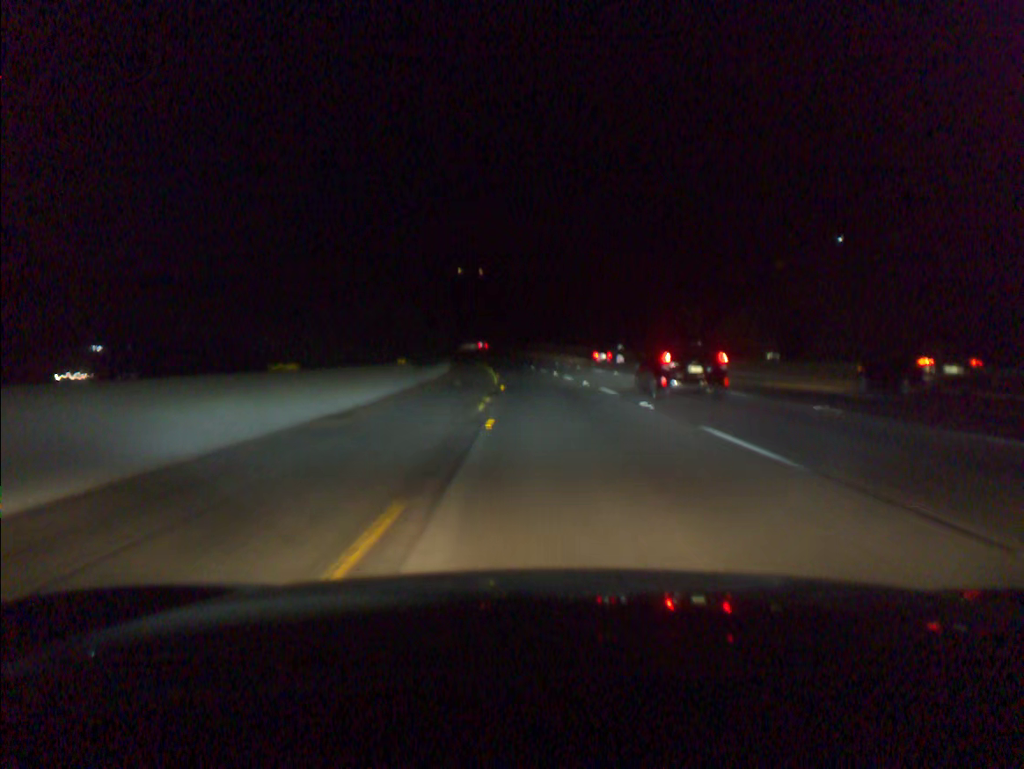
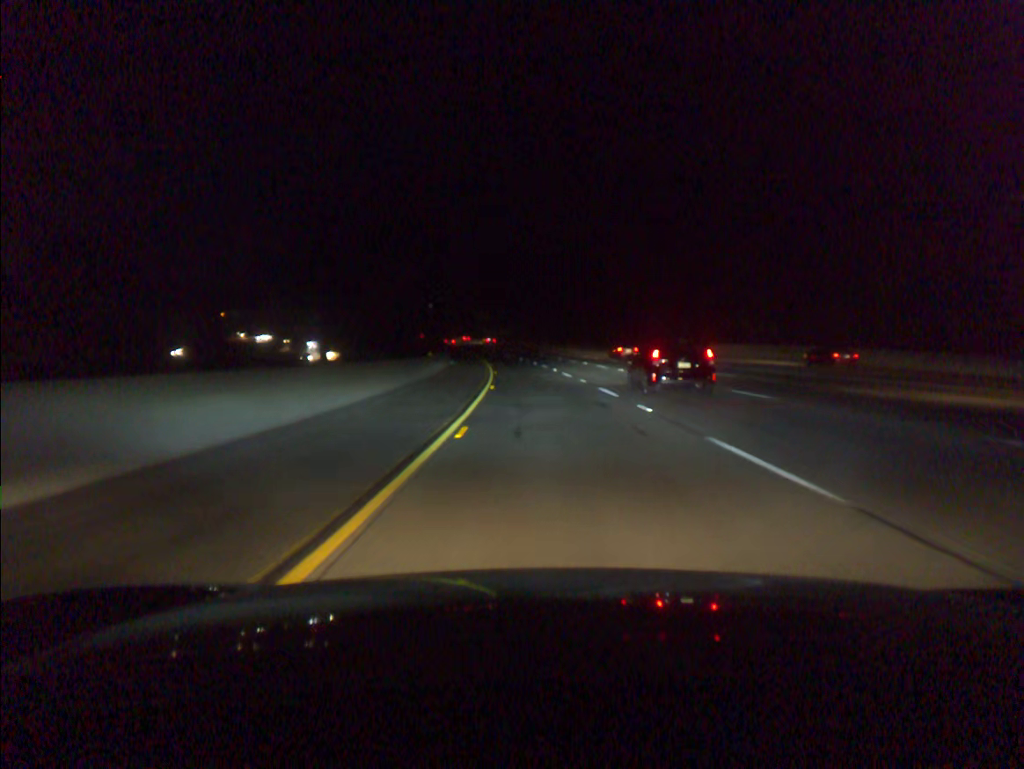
(-6.1, +88.7) m; -8°
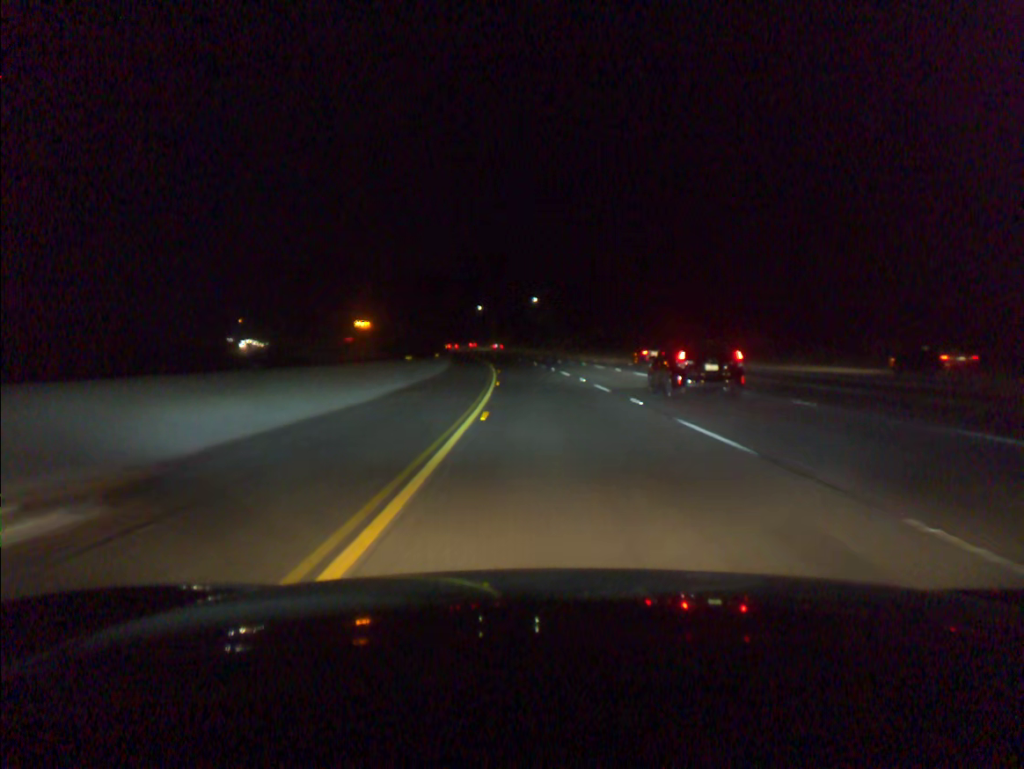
(-2.4, +54.9) m; -5°
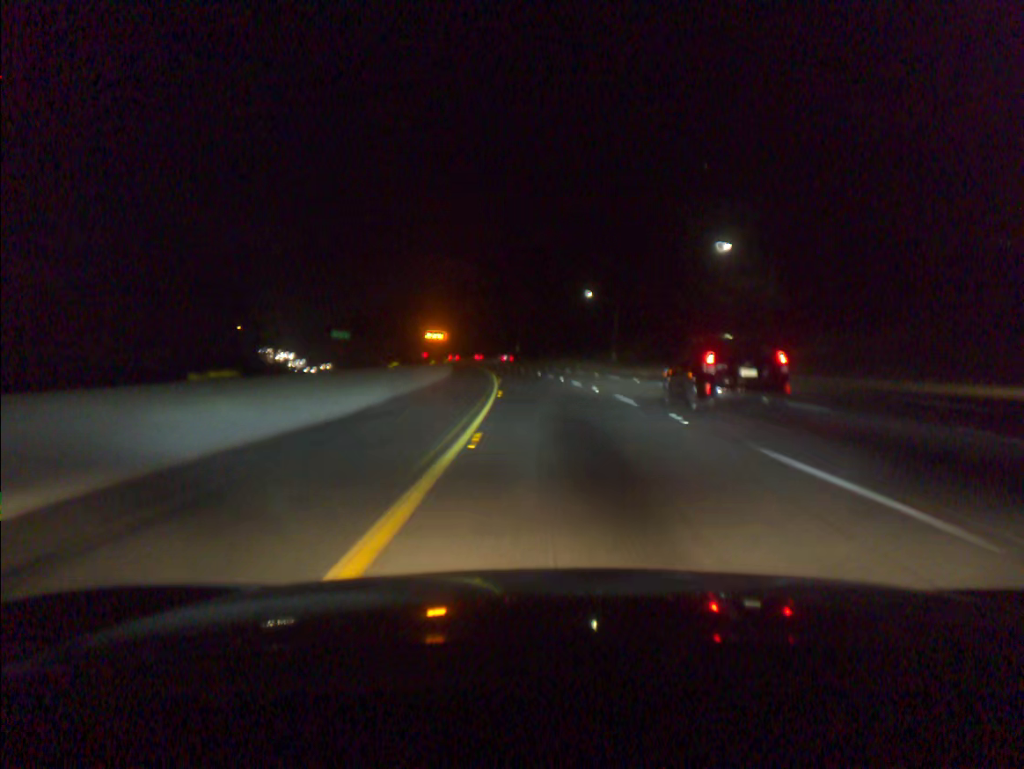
(-6.5, +91.8) m; -8°
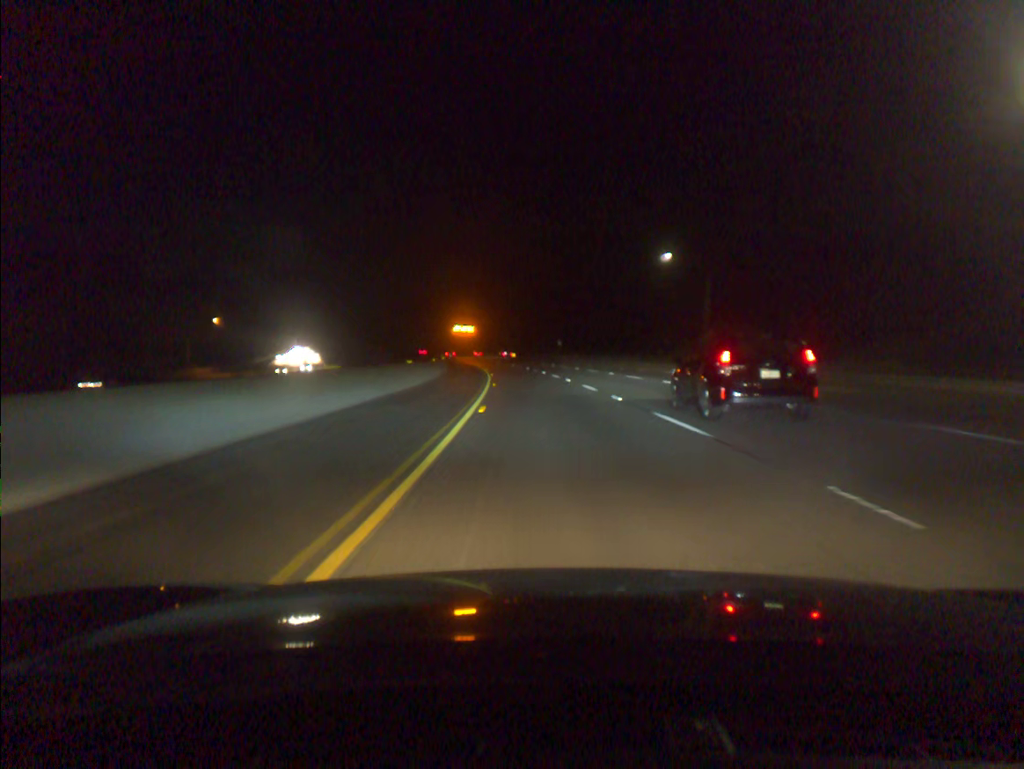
(-0.8, +37.0) m; -3°
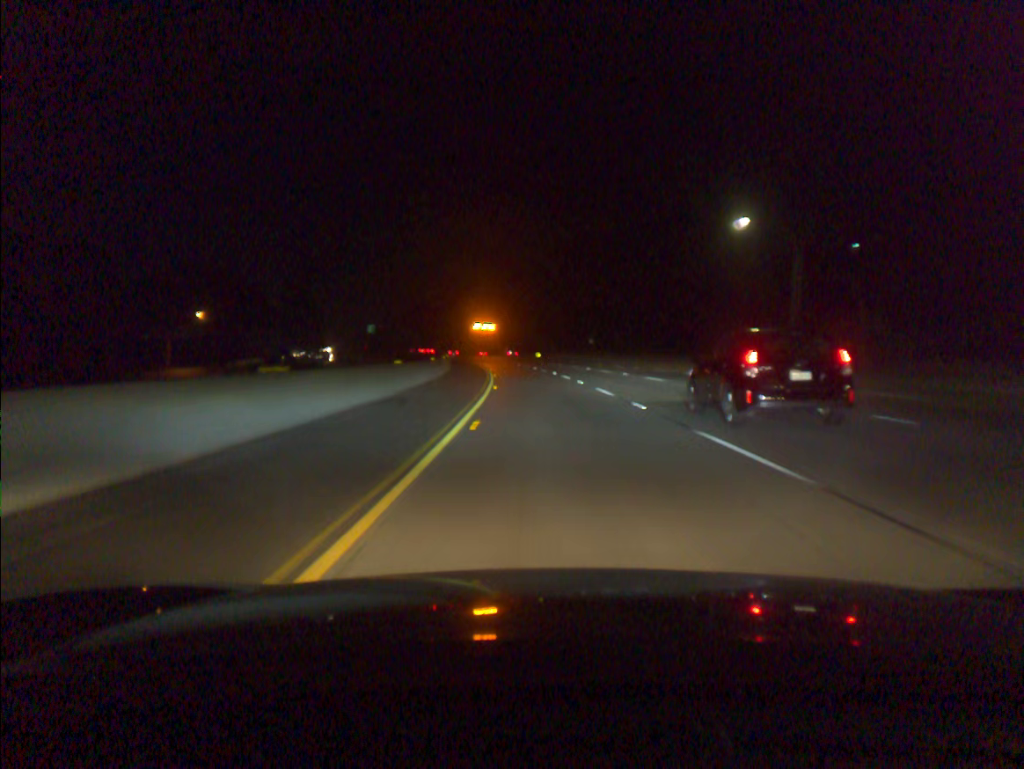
(-0.3, +18.5) m; -2°
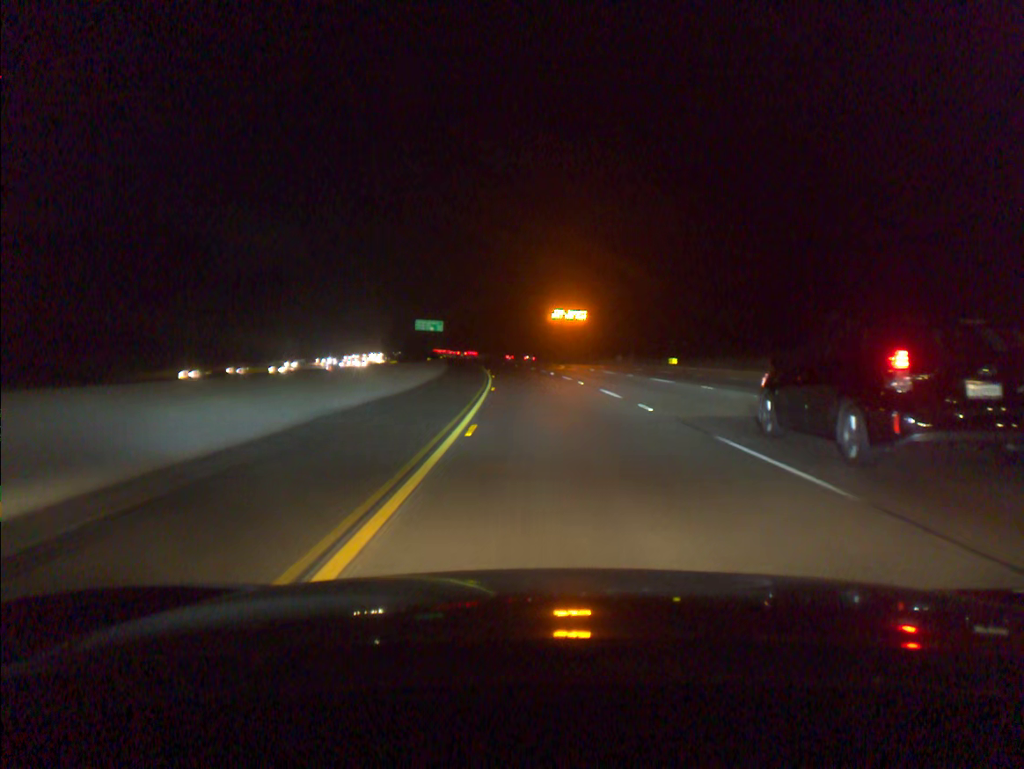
(-4.3, +73.7) m; -7°
